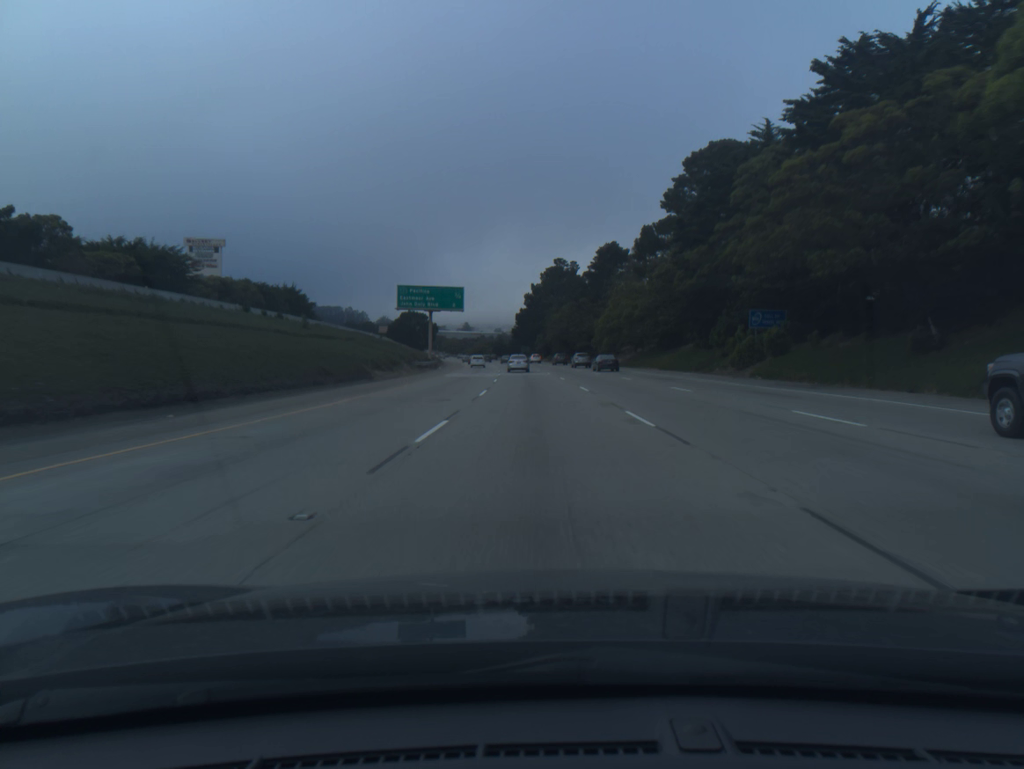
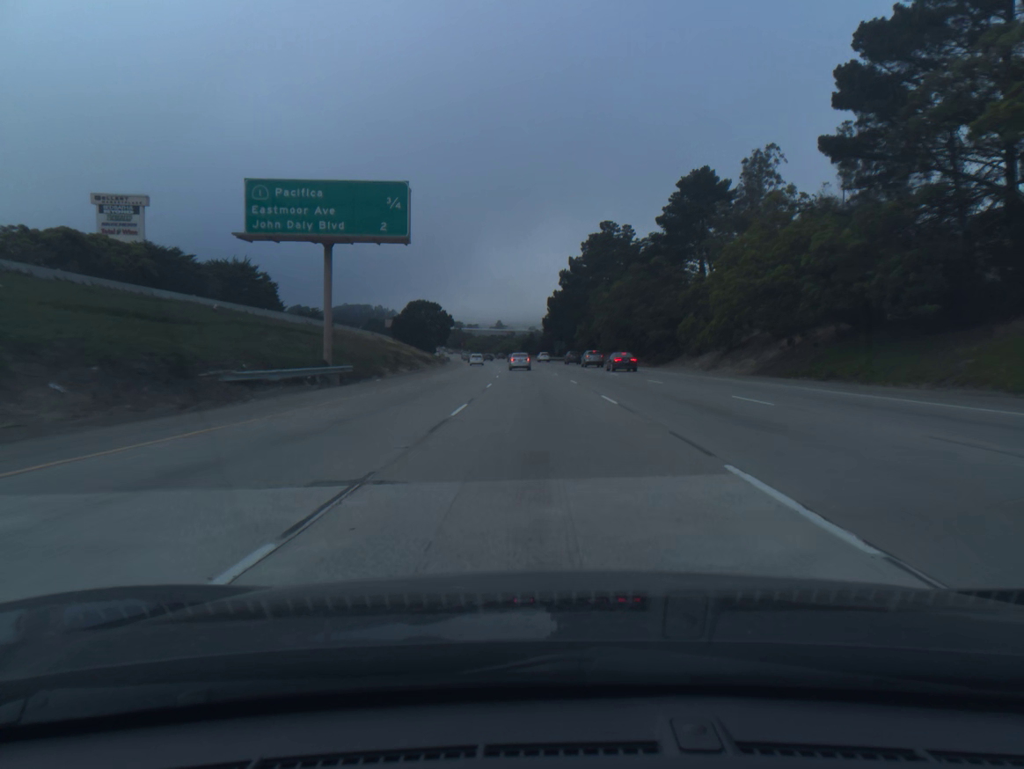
(-1.1, +52.8) m; -2°
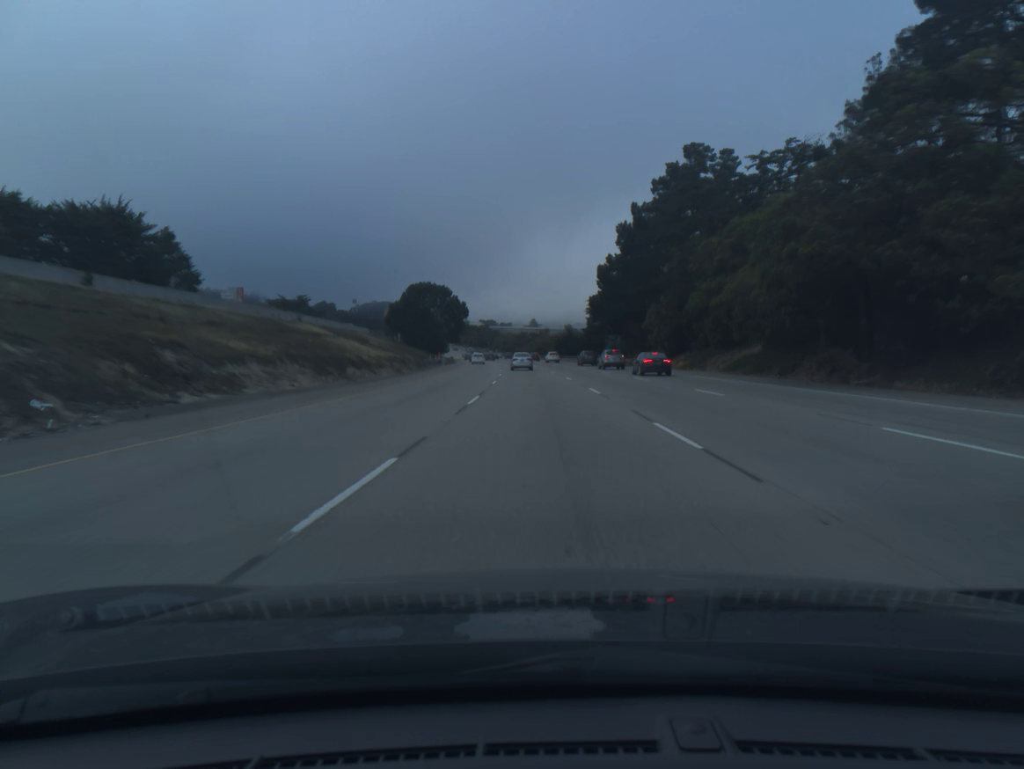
(-1.2, +53.2) m; -3°
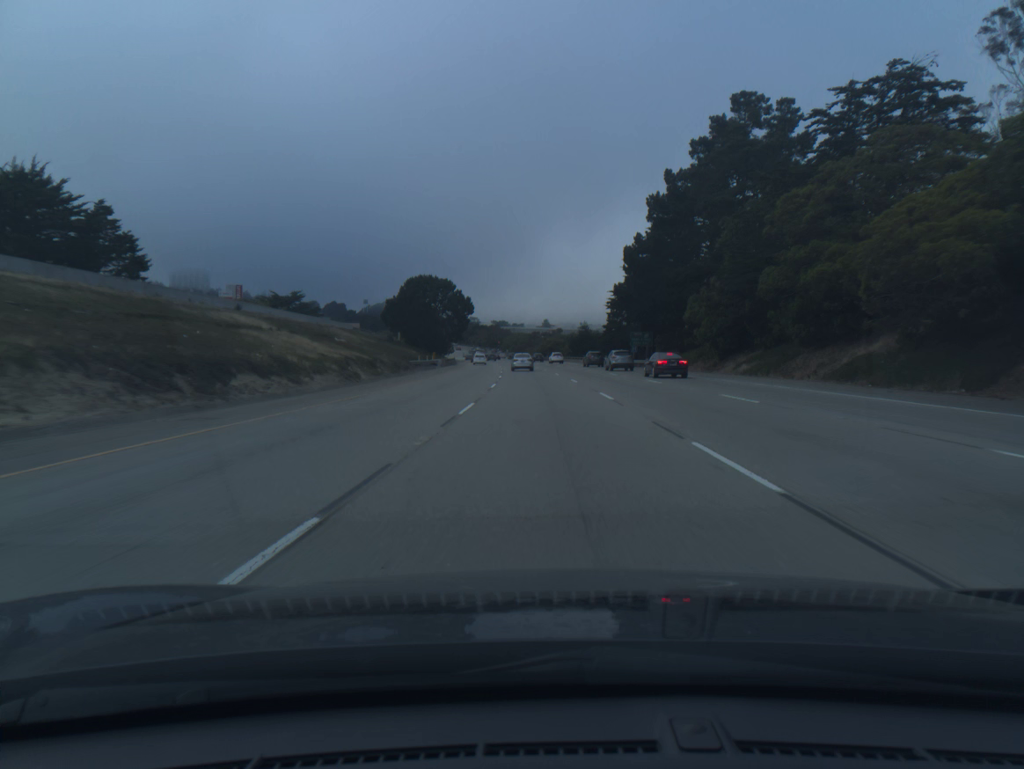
(-0.1, +17.8) m; -1°
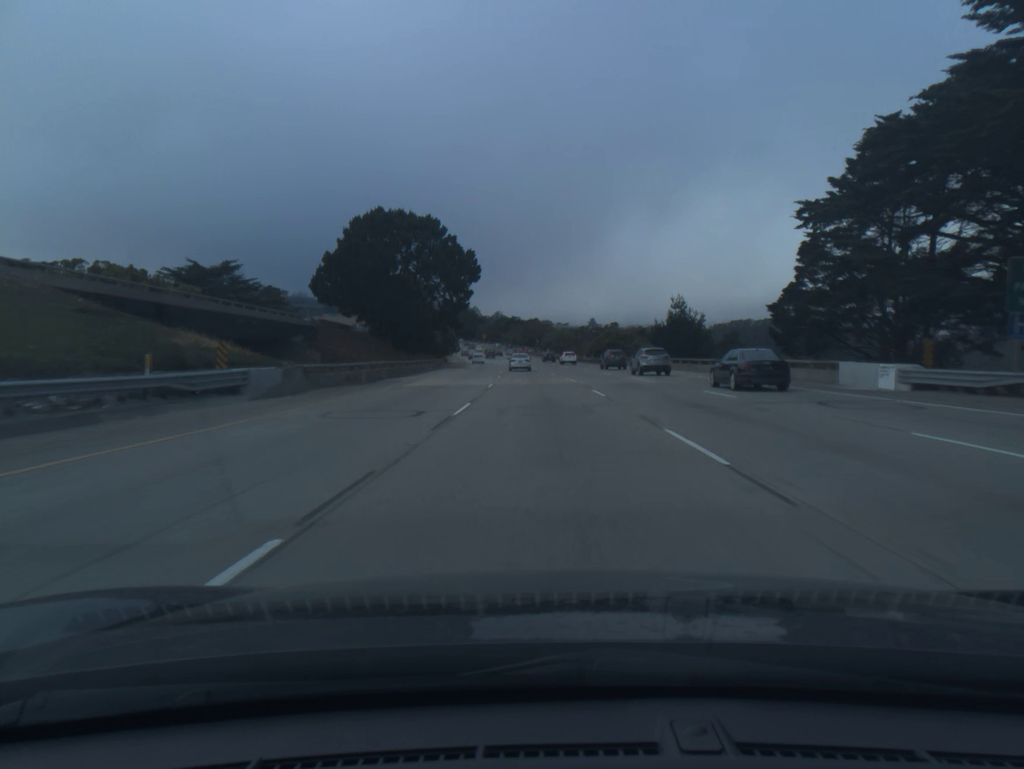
(-1.8, +71.2) m; -3°
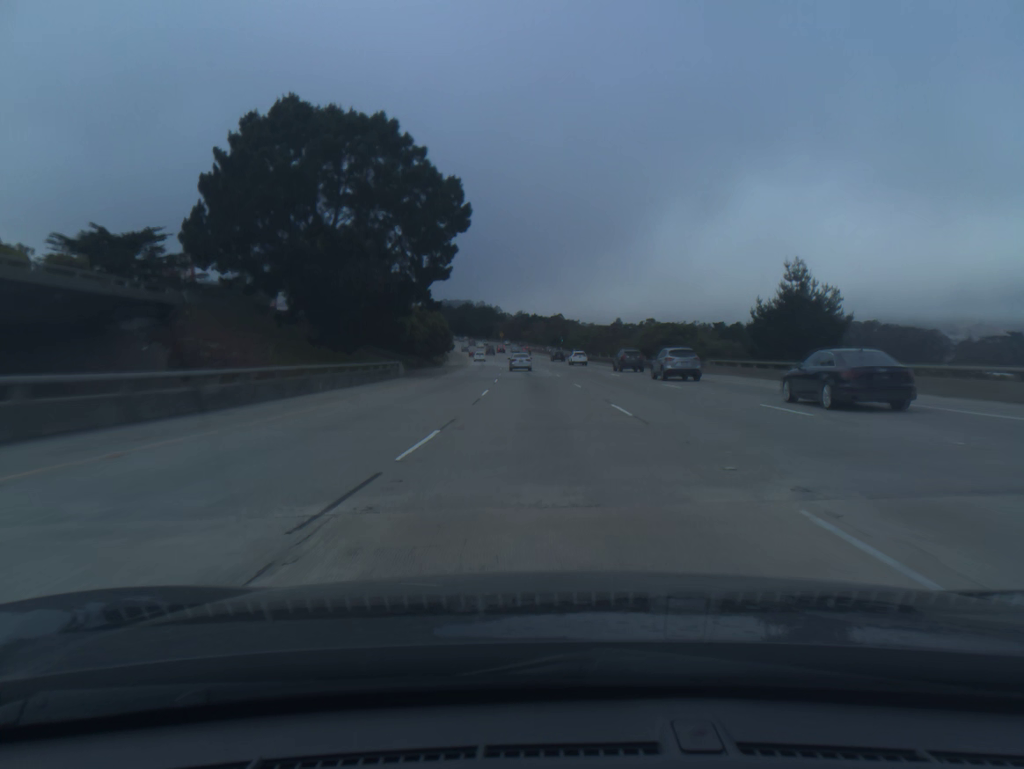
(-0.6, +35.7) m; -2°
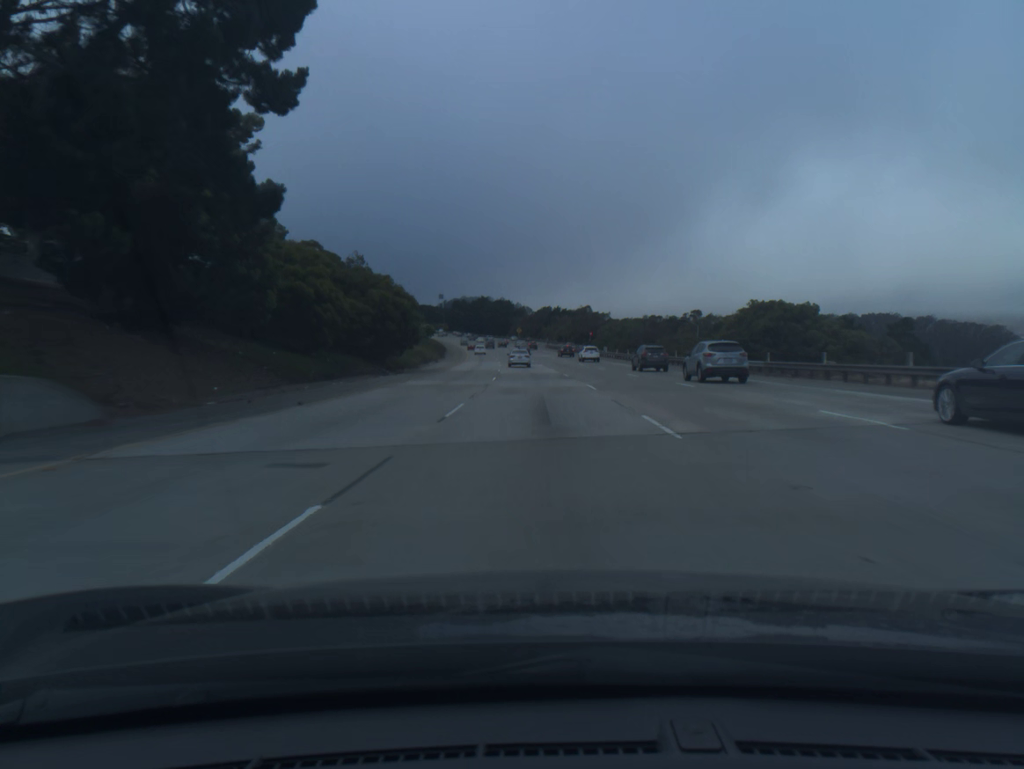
(-0.5, +35.8) m; -2°
